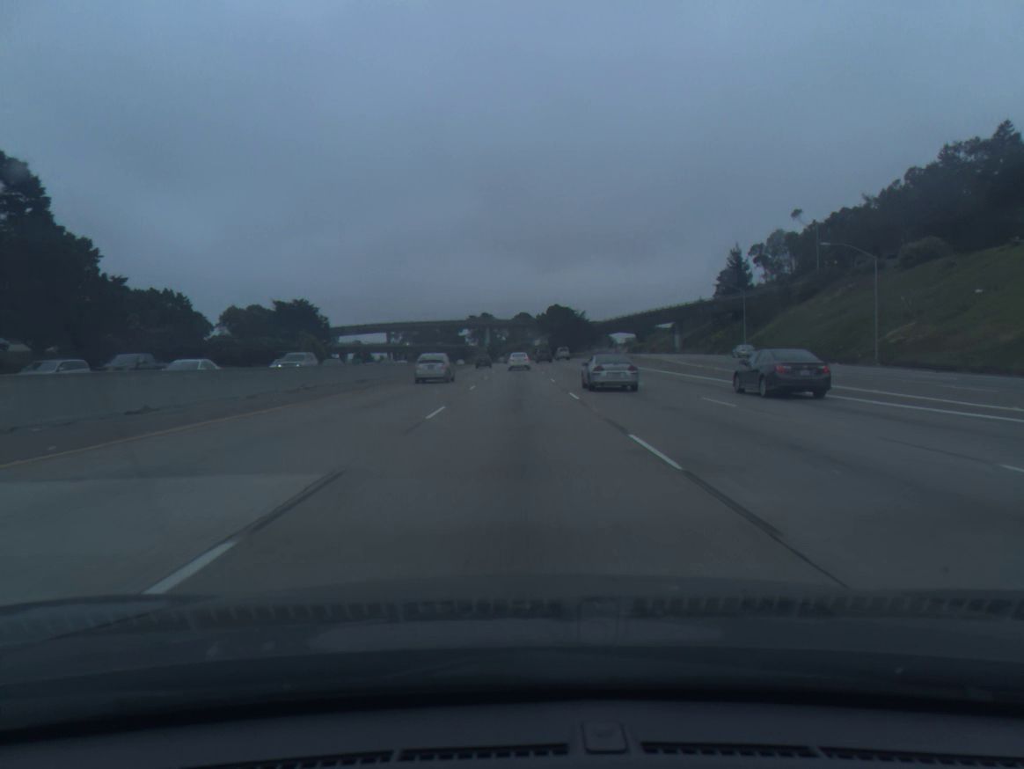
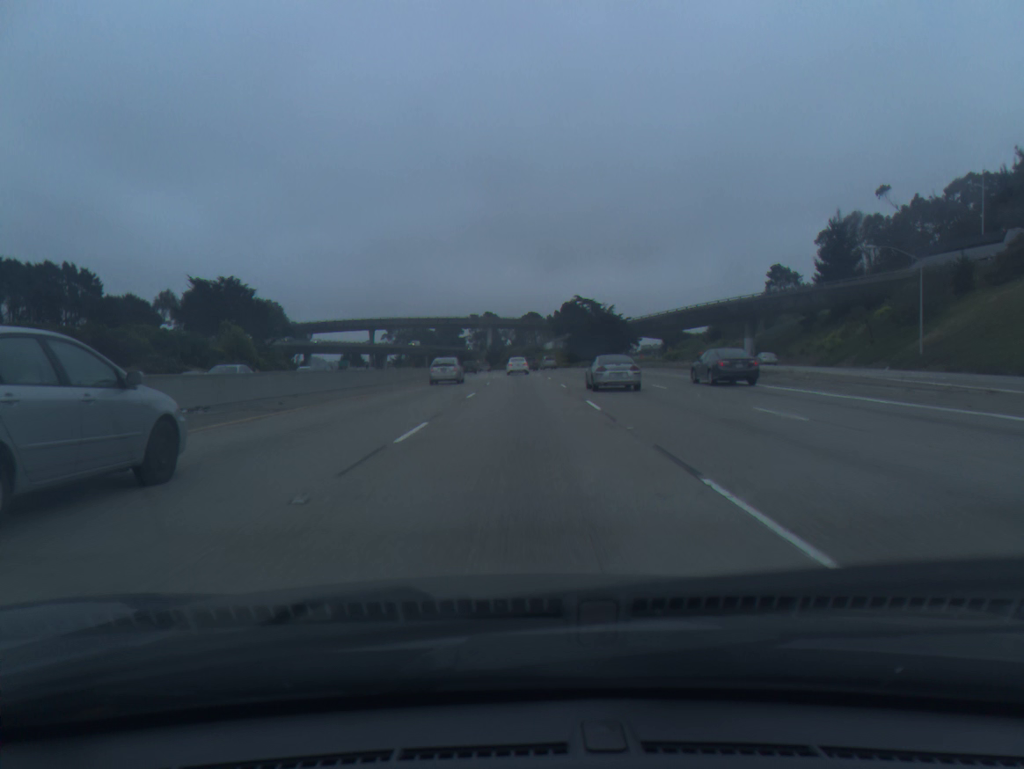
(-0.2, +48.3) m; -1°
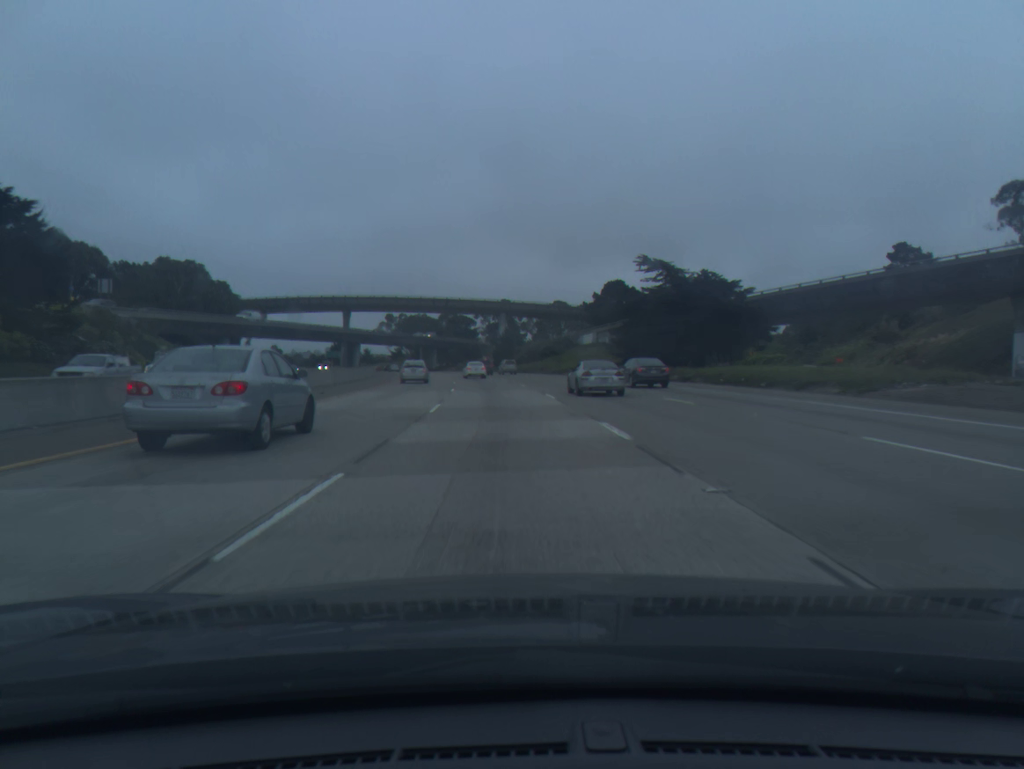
(-0.1, +65.1) m; -1°
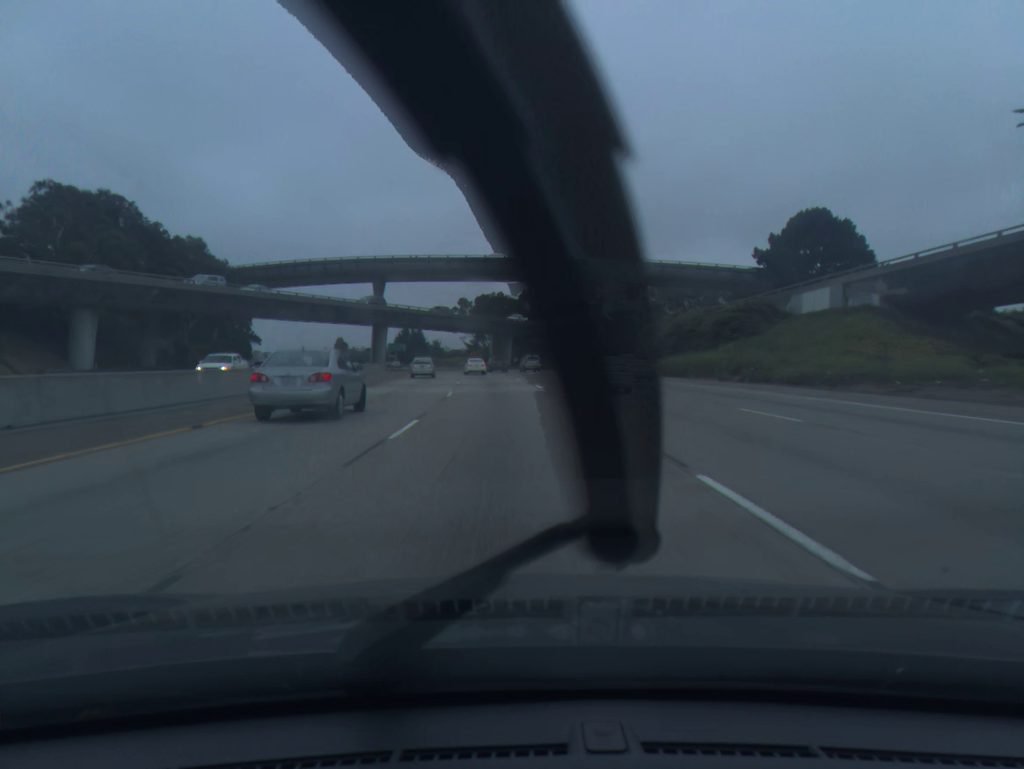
(-3.9, +65.8) m; -7°
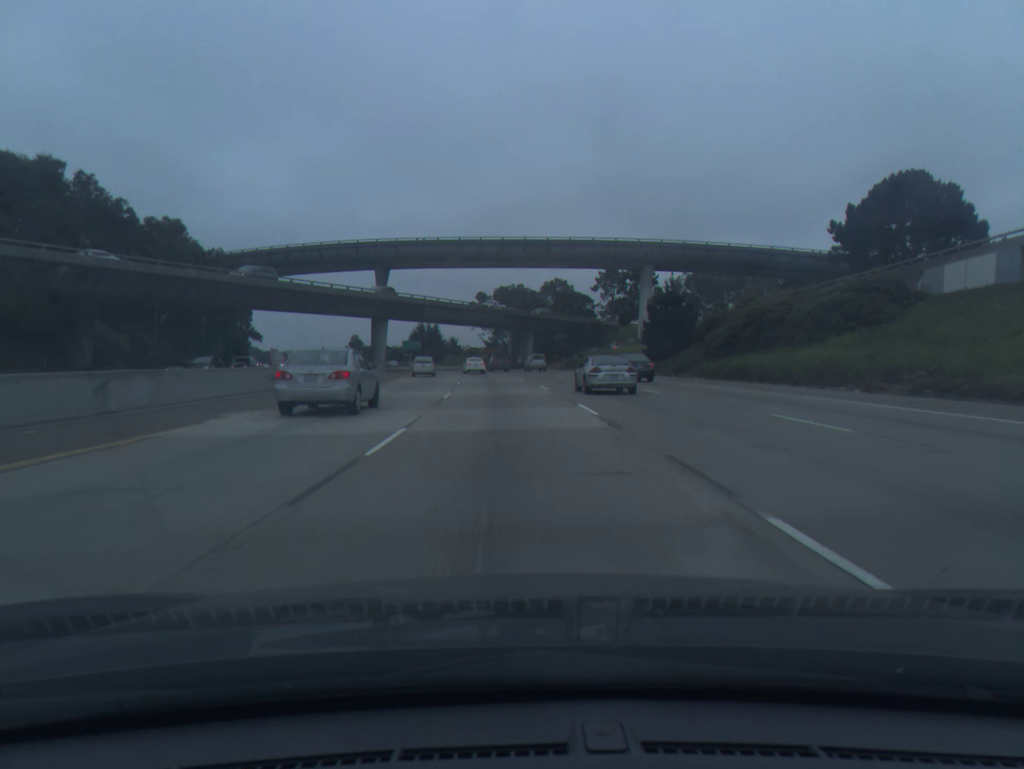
(-0.2, +16.7) m; -2°
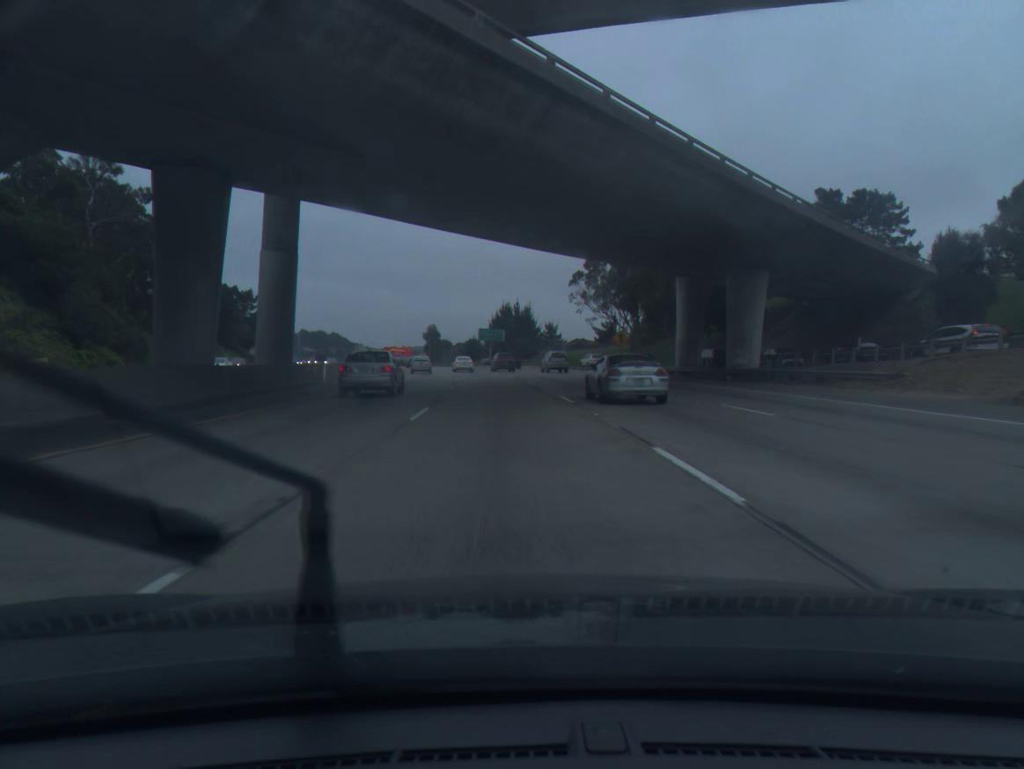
(-5.4, +82.8) m; -7°
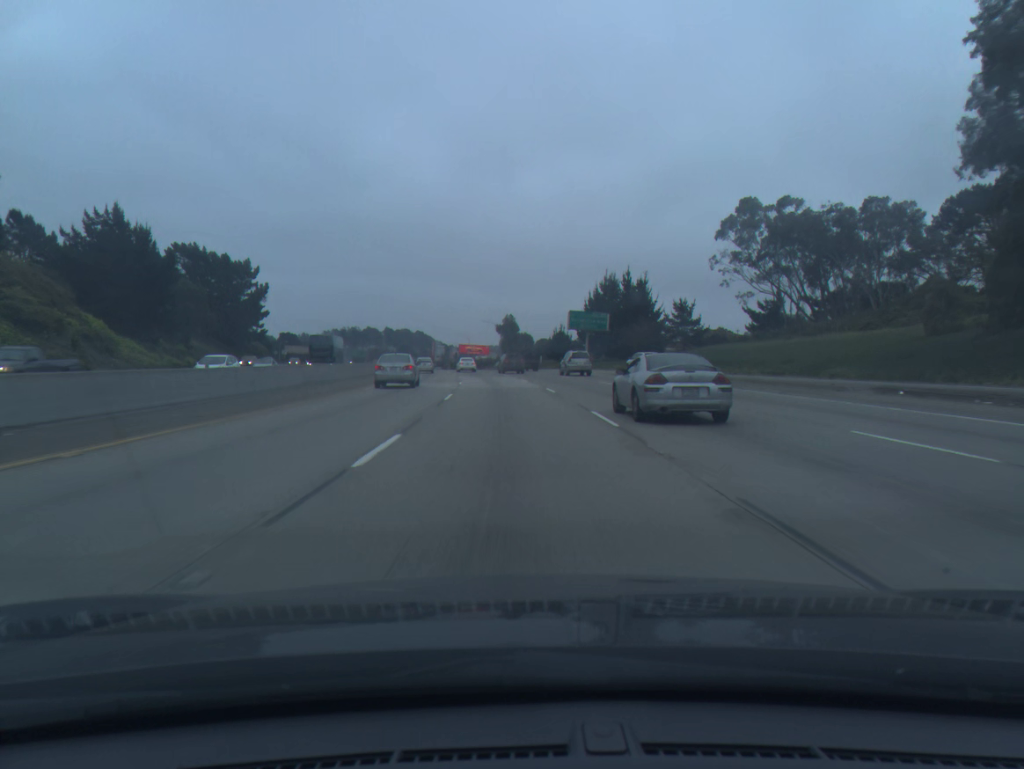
(-3.6, +65.2) m; -6°
